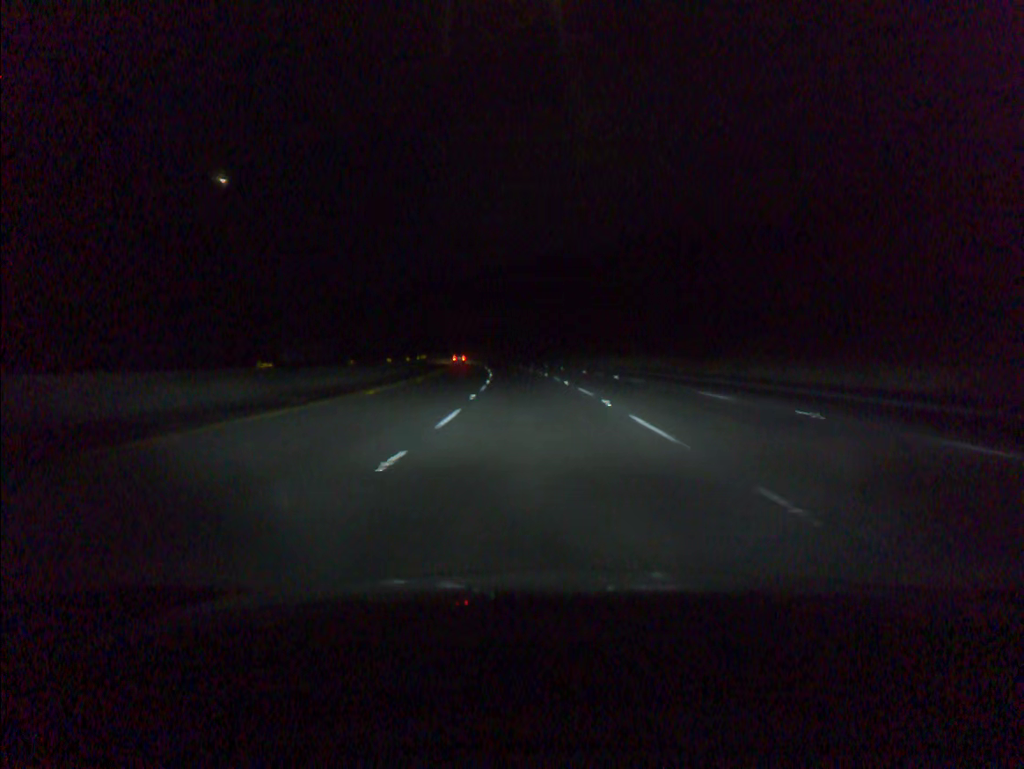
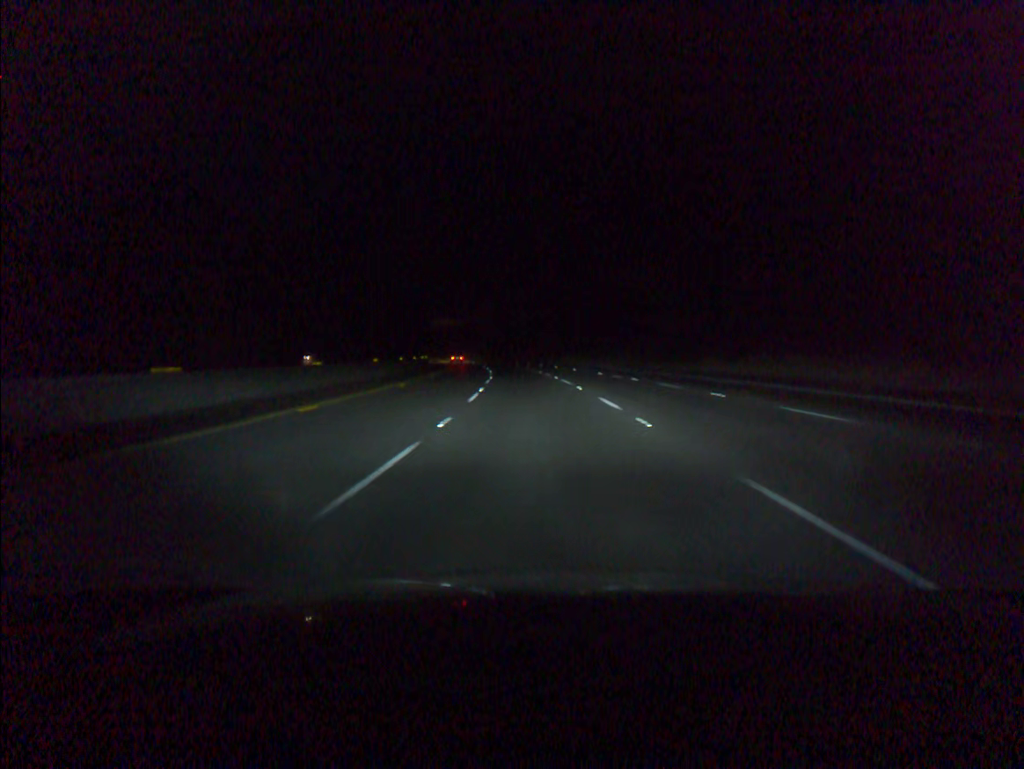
(-0.8, +36.5) m; -3°
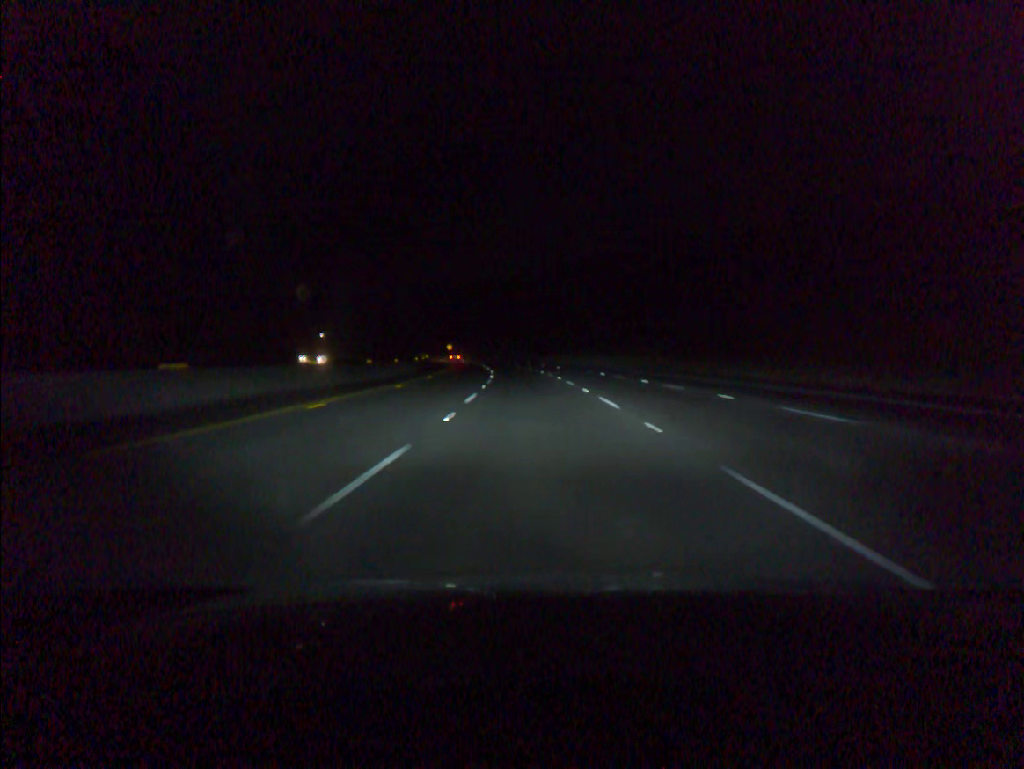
(-3.2, +73.0) m; -5°
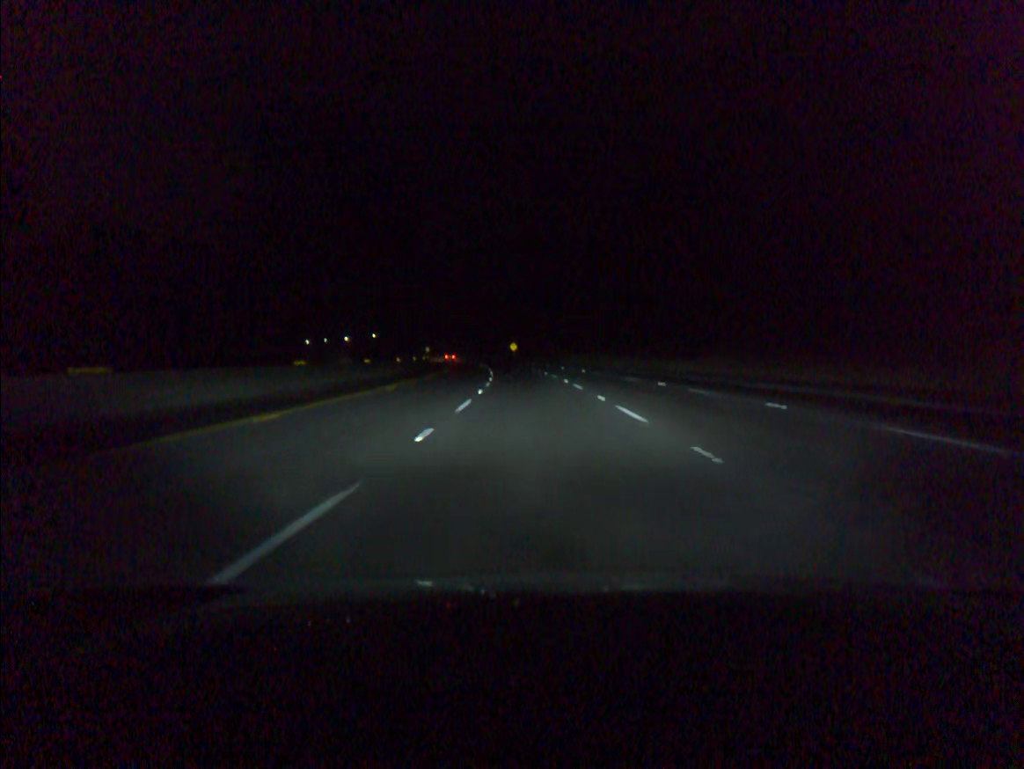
(-4.8, +91.3) m; -6°
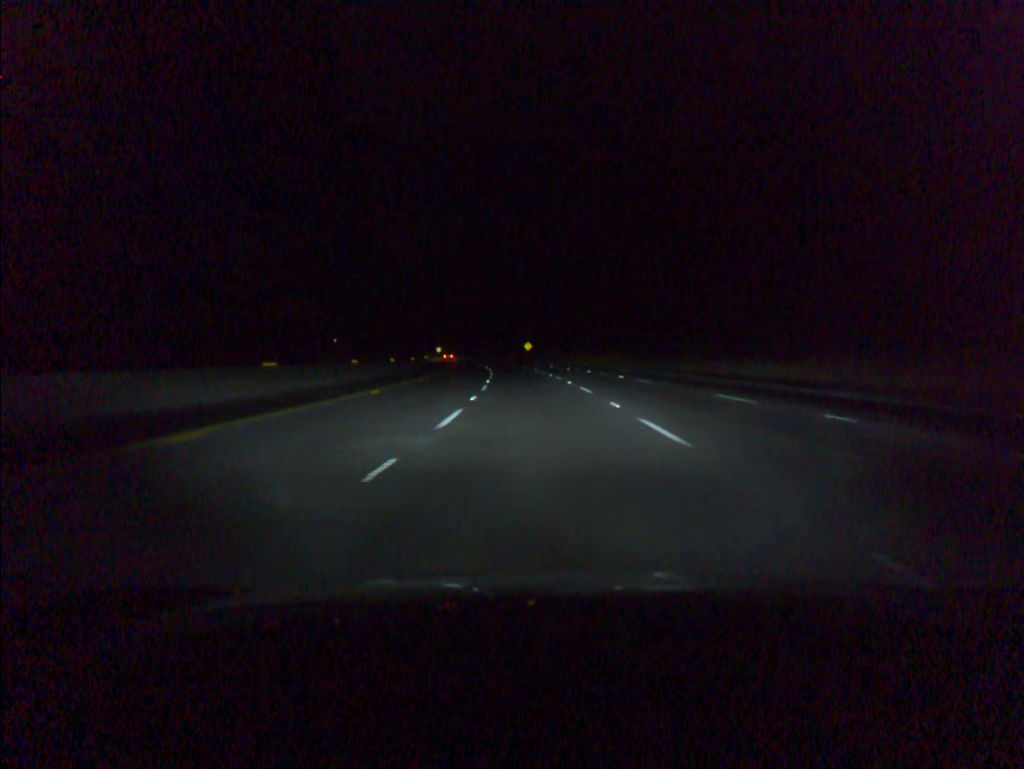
(-0.2, +18.3) m; -1°
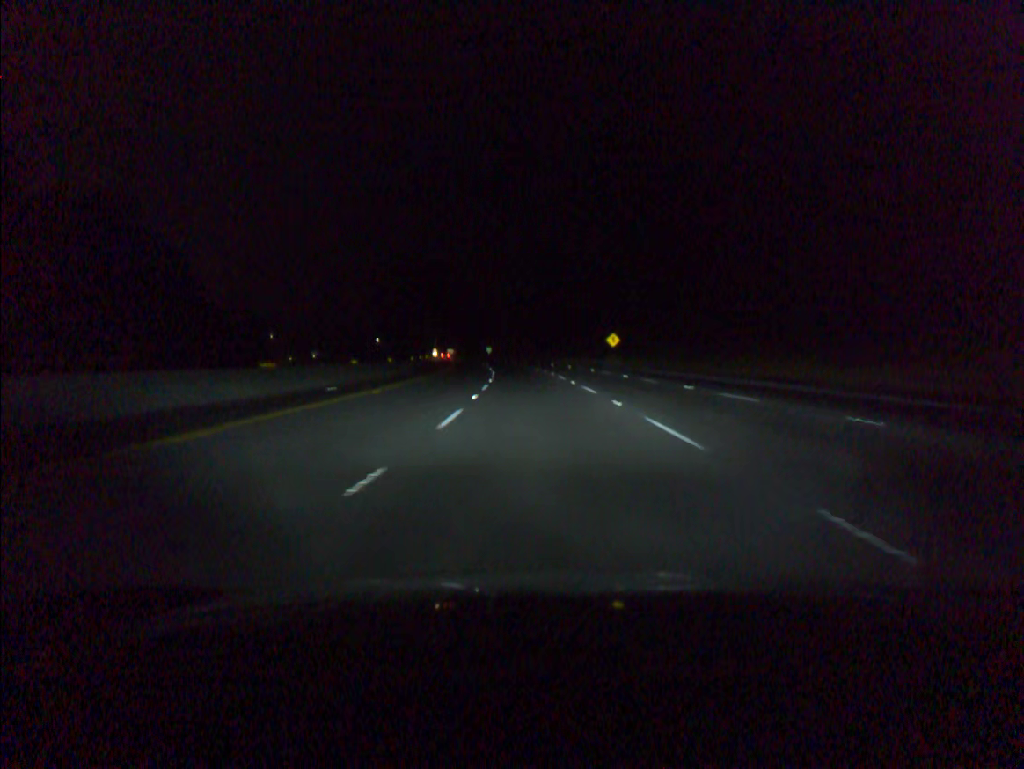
(-3.3, +73.1) m; -5°
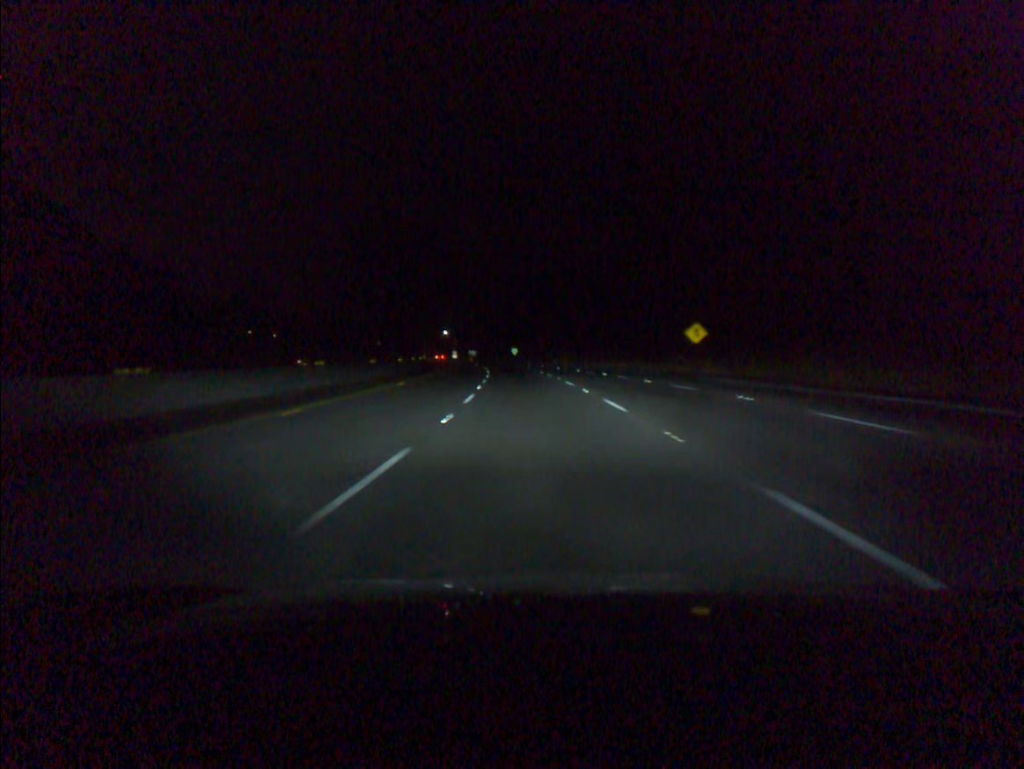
(-0.7, +36.6) m; -2°
